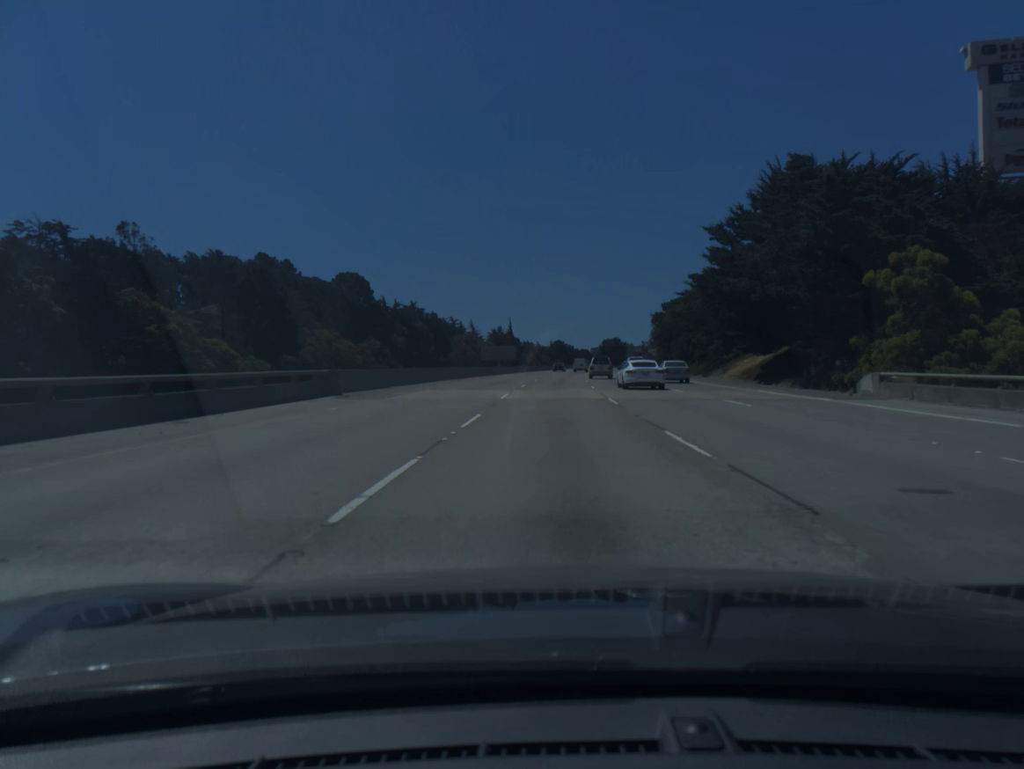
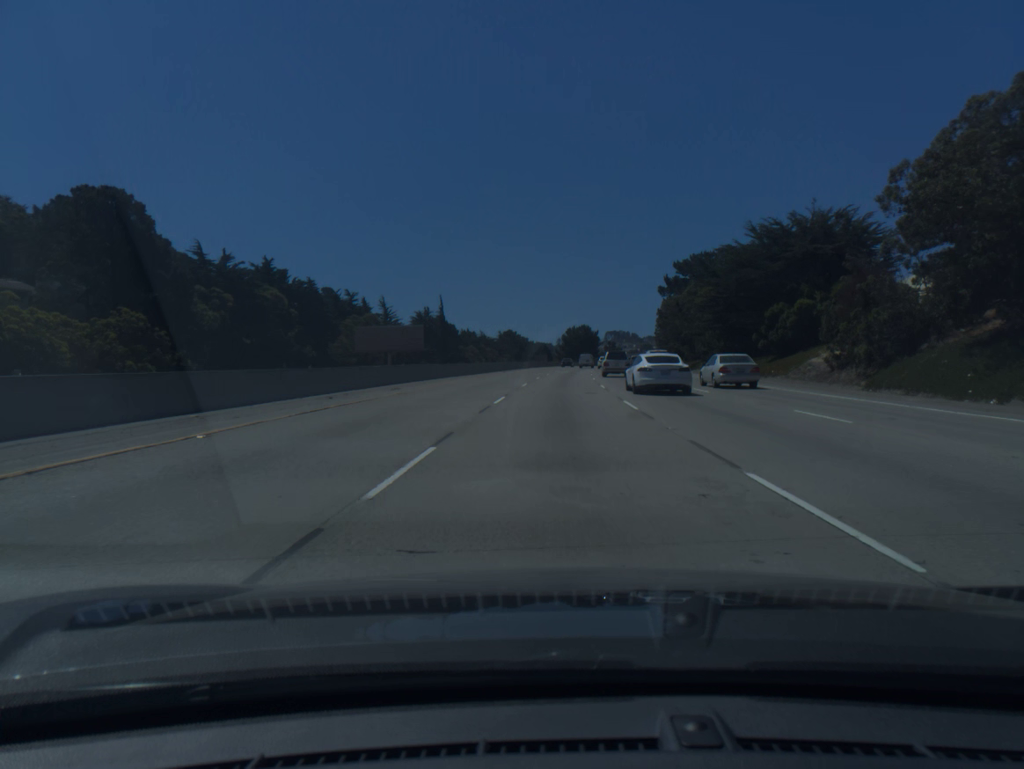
(+2.3, +77.9) m; +3°
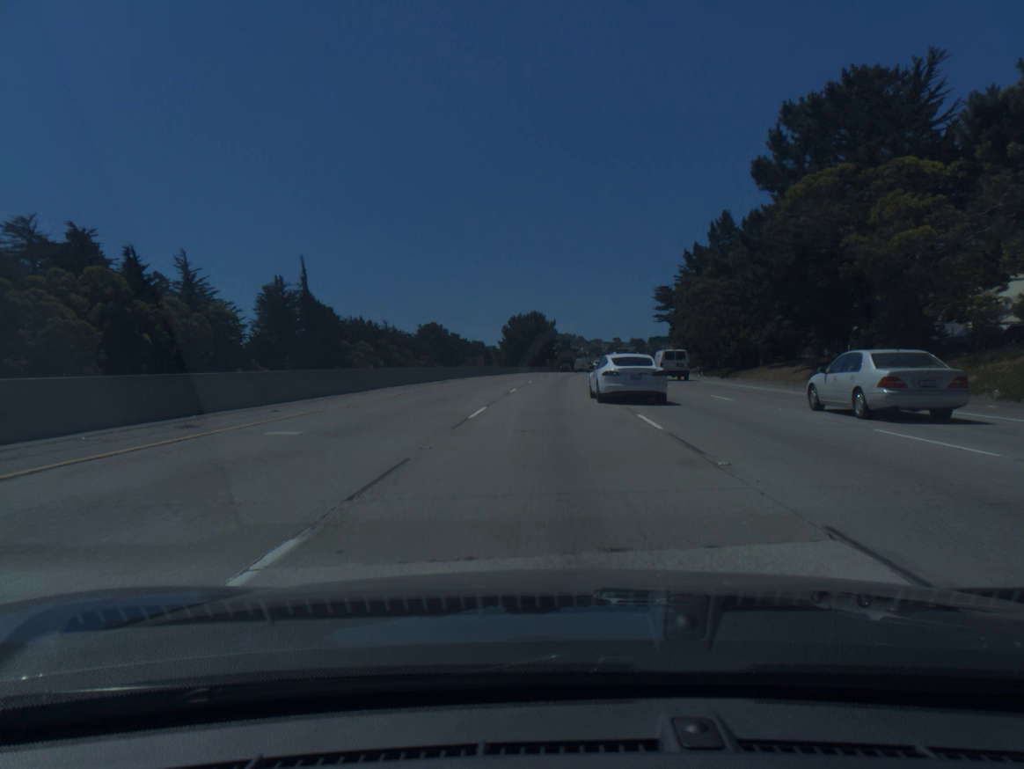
(+2.9, +78.2) m; +4°
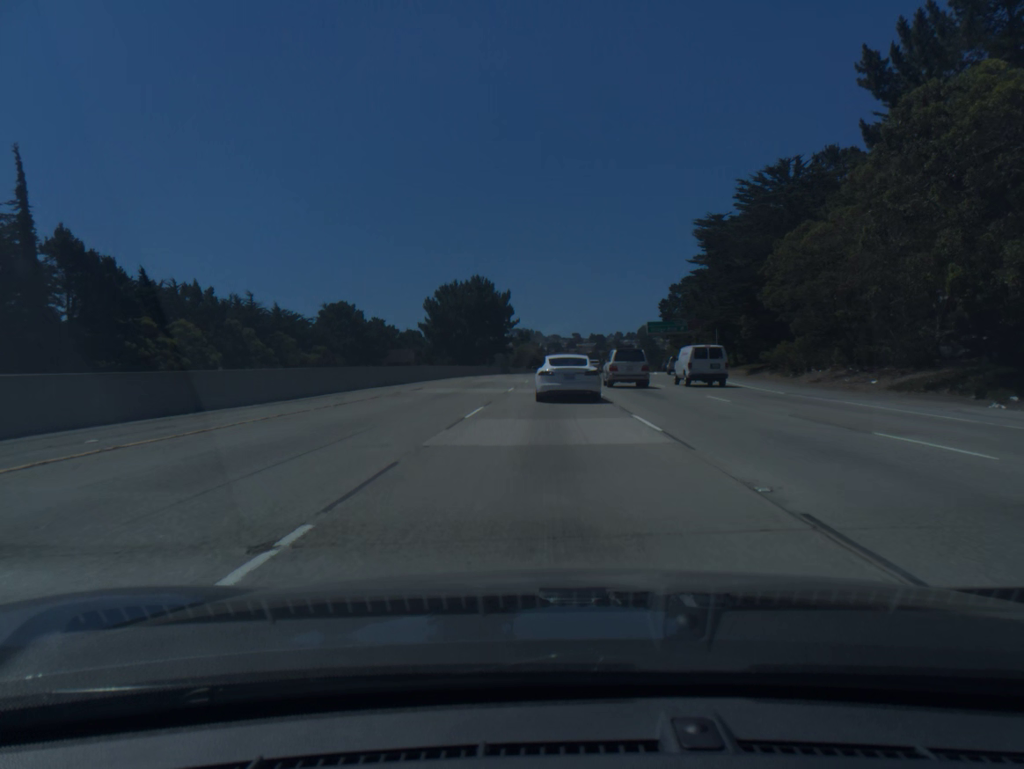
(+1.3, +58.8) m; +3°
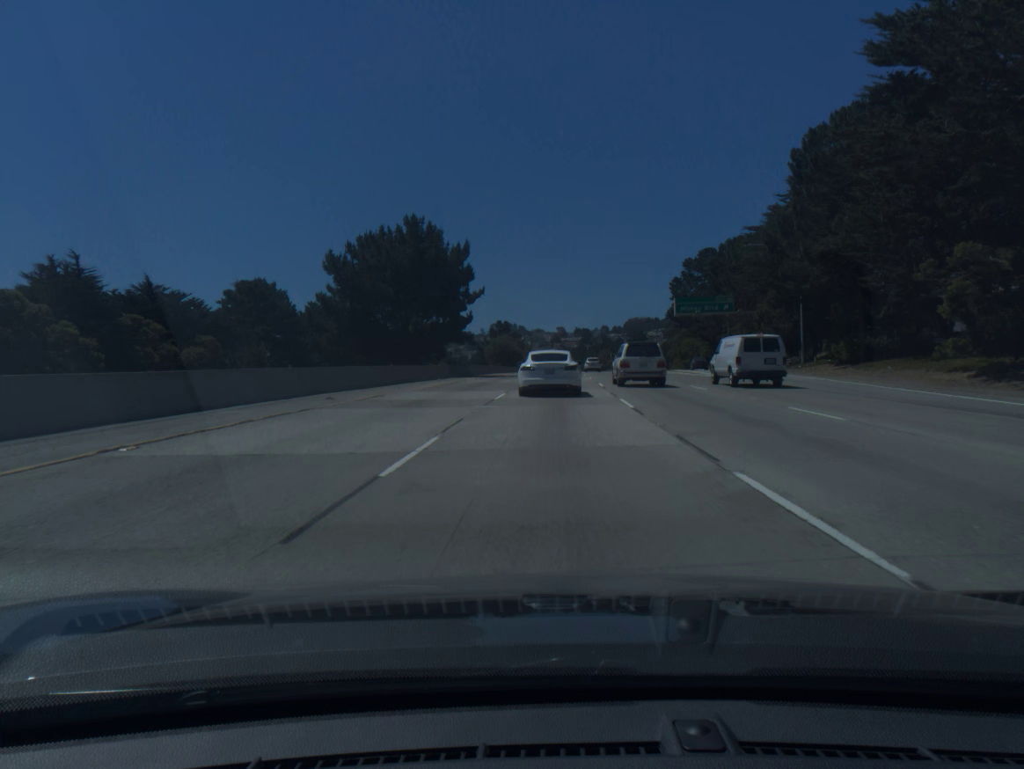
(+0.6, +38.8) m; +1°
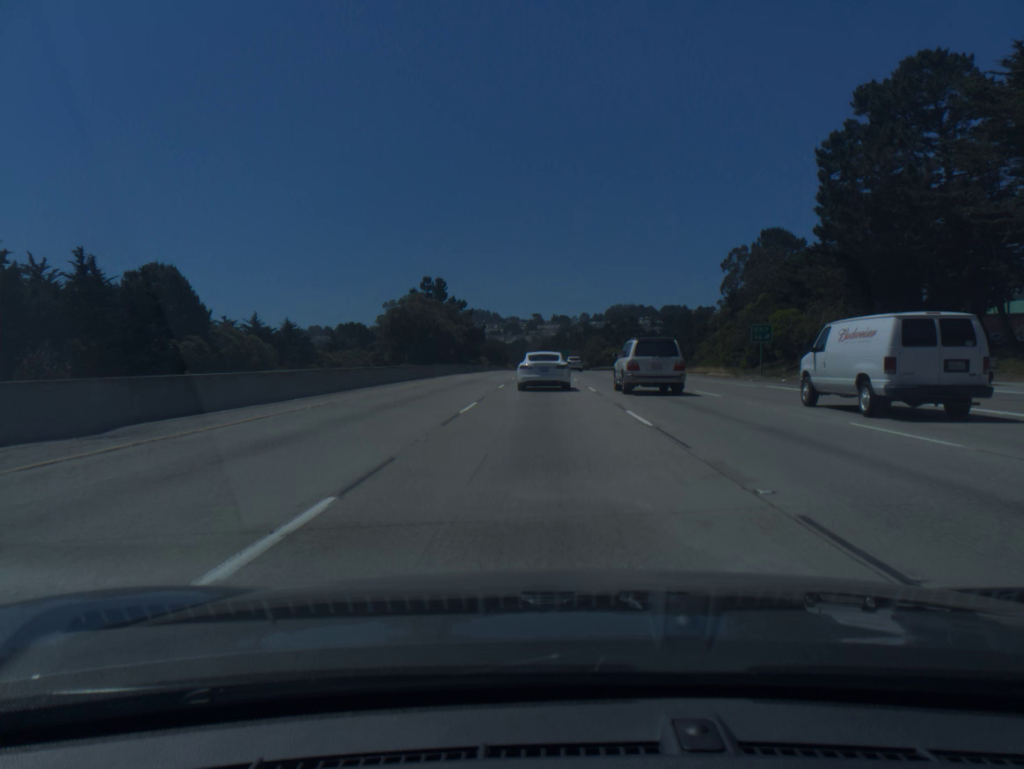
(+2.5, +93.3) m; +2°
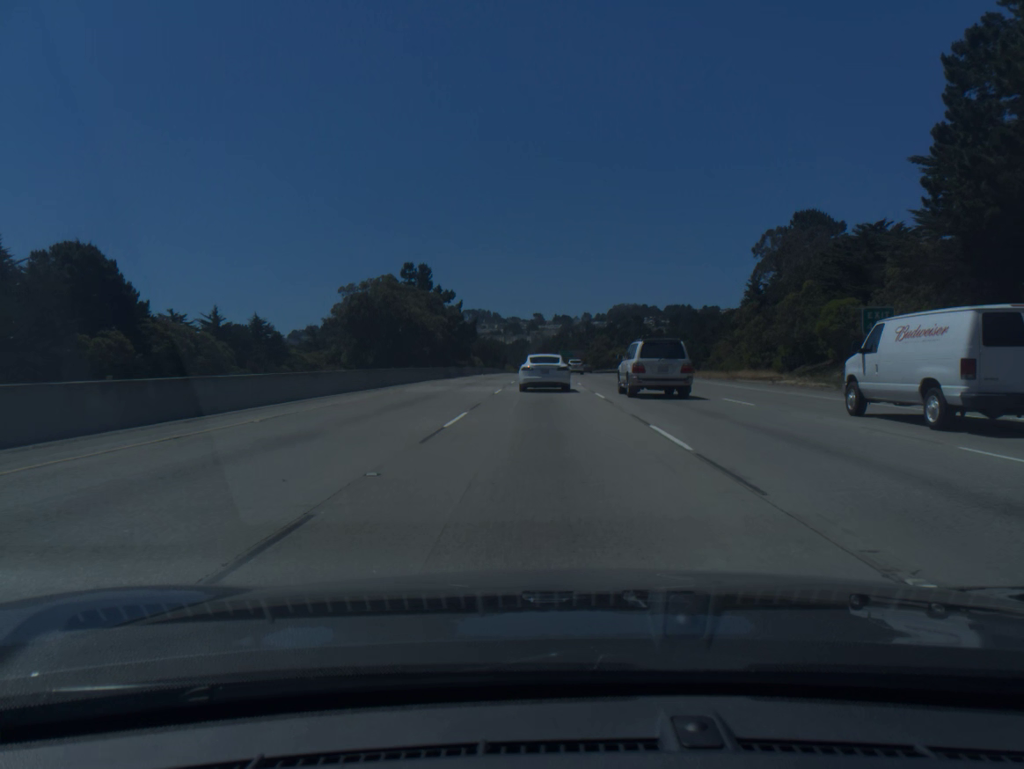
(0.0, +18.2) m; 0°
